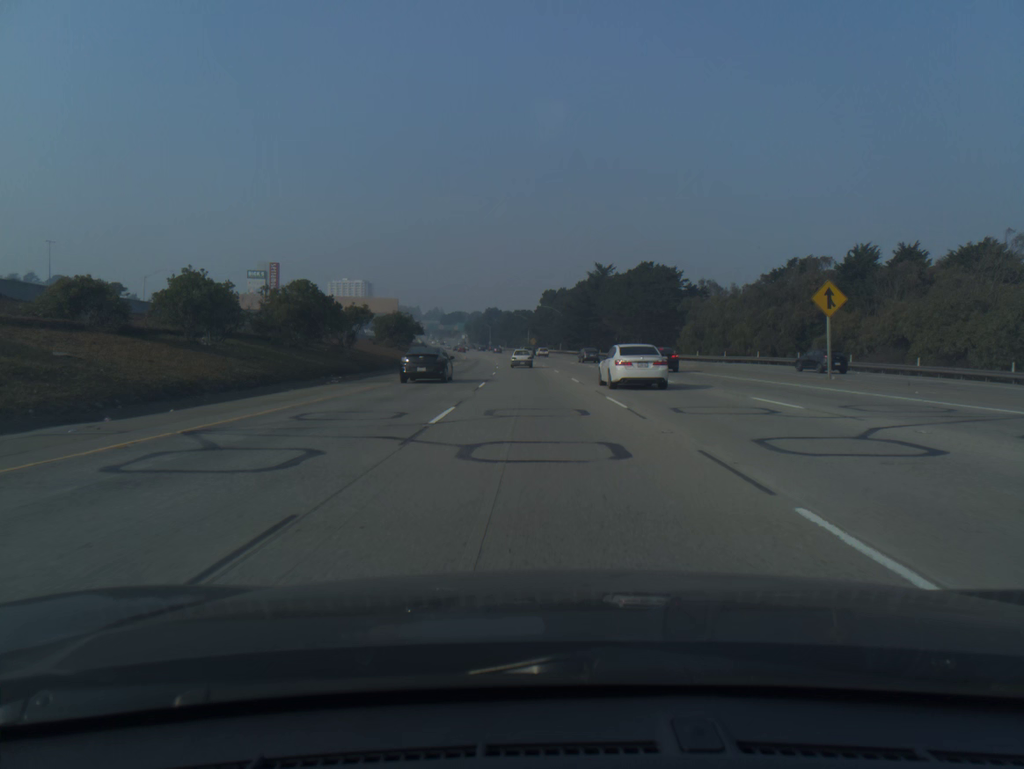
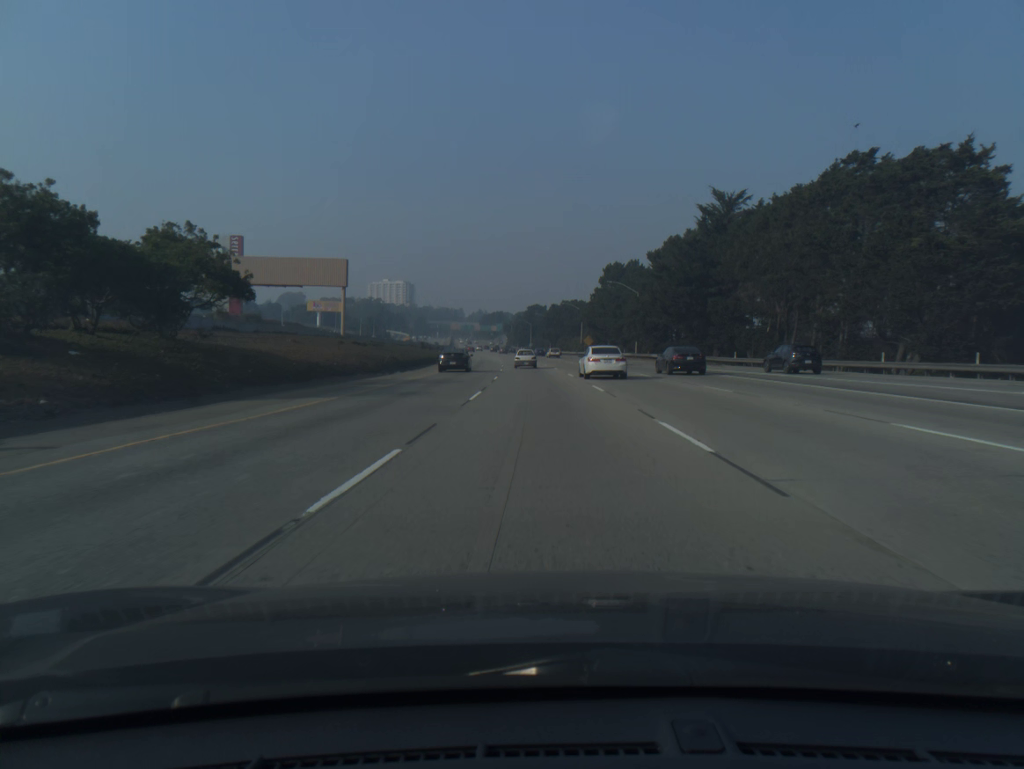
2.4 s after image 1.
(-1.8, +65.9) m; -3°
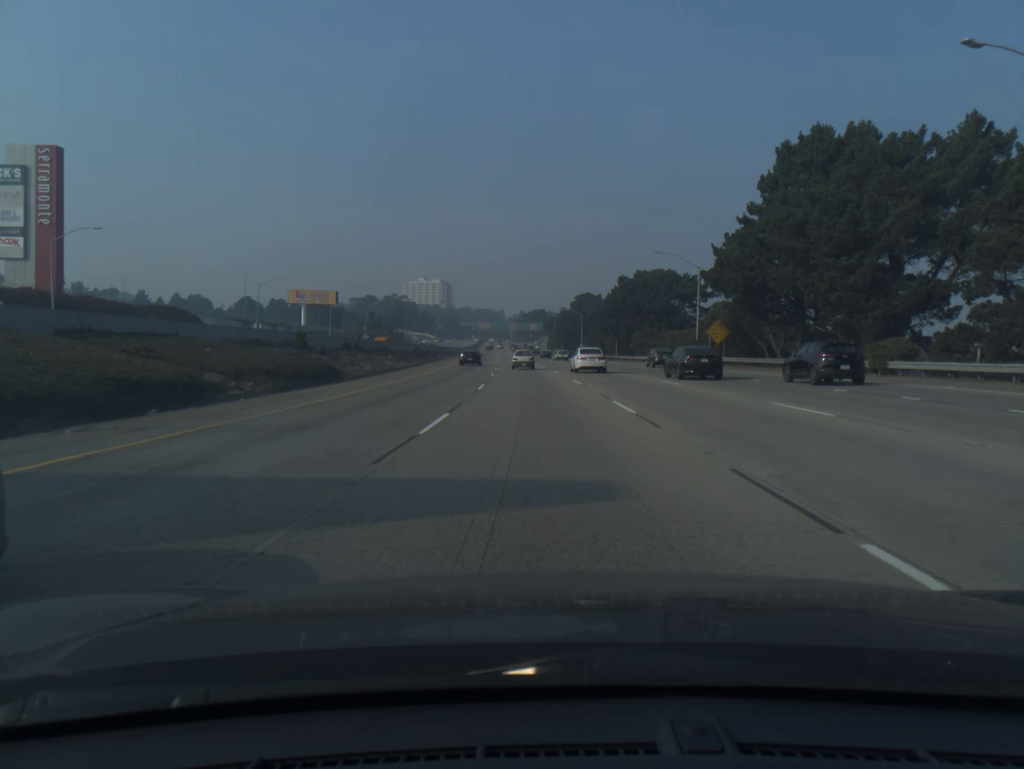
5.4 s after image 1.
(-2.4, +81.0) m; -3°
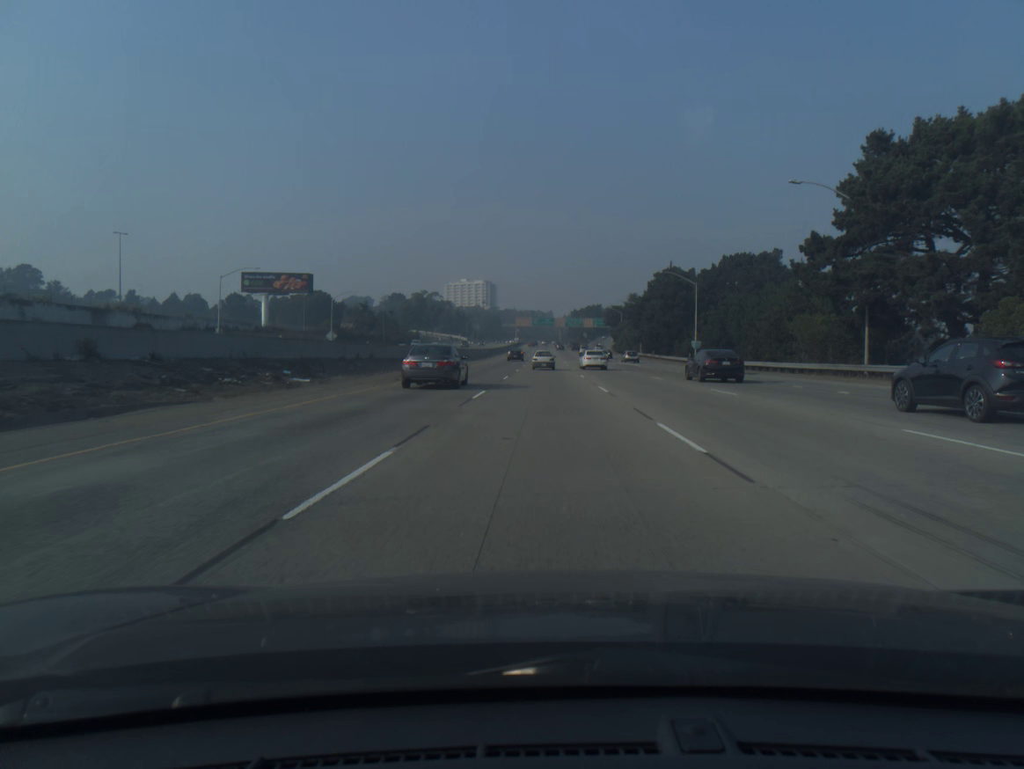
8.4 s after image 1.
(-2.8, +79.3) m; -4°
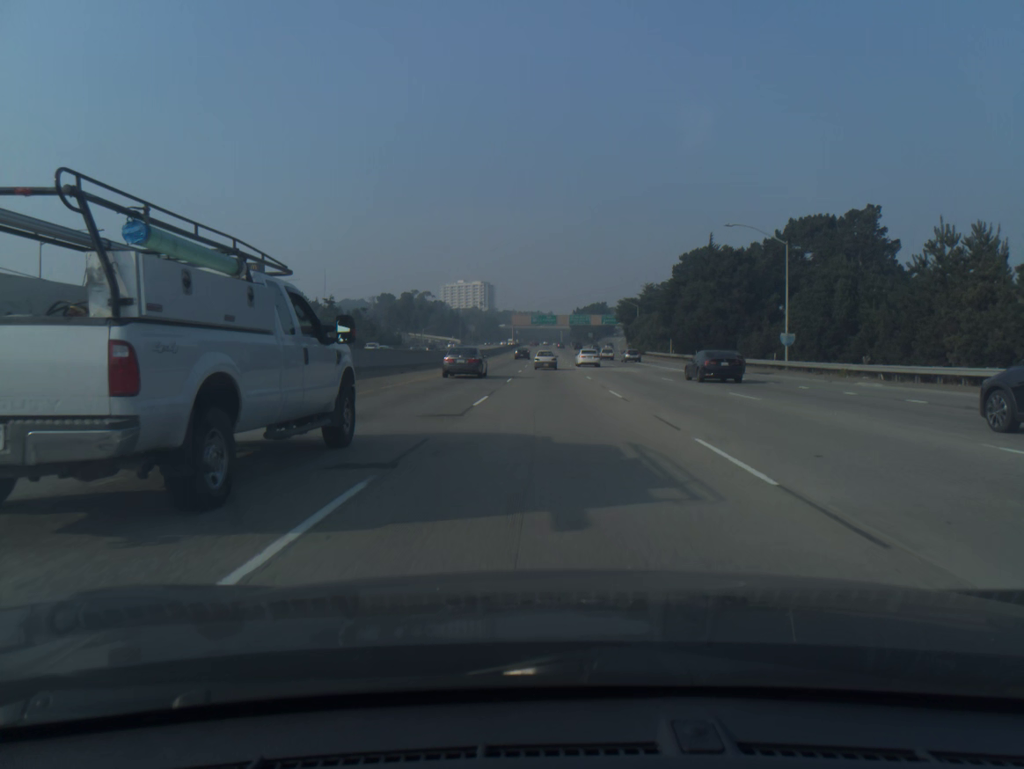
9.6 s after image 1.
(-0.1, +31.4) m; 0°
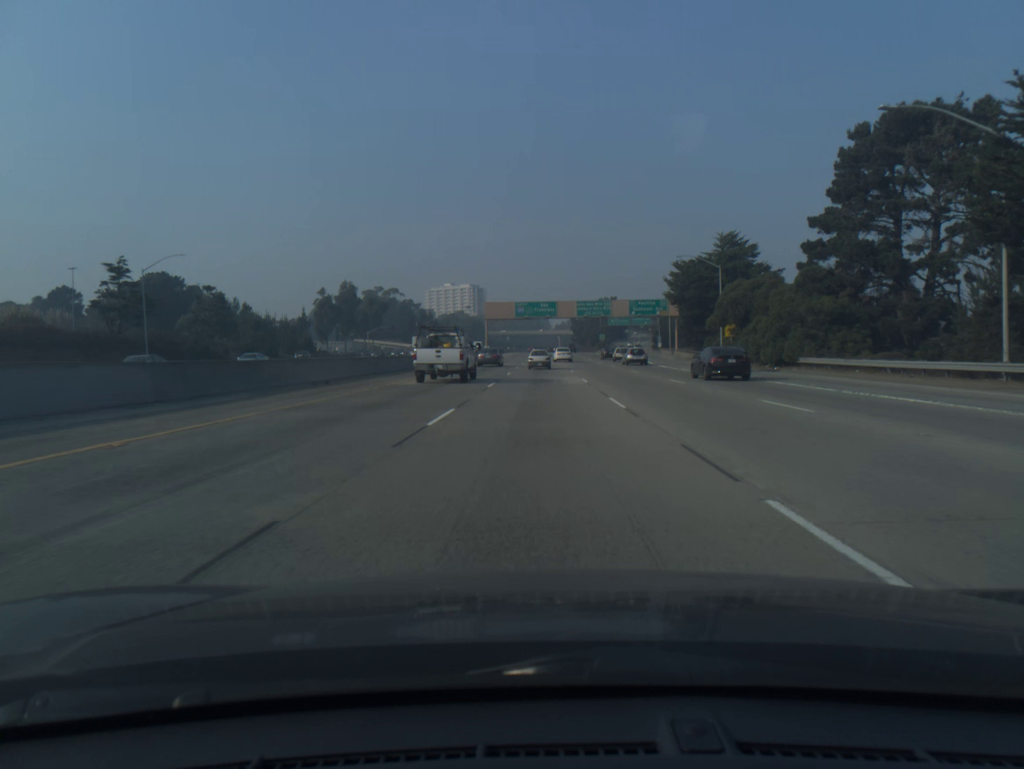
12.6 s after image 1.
(+0.6, +78.0) m; 0°
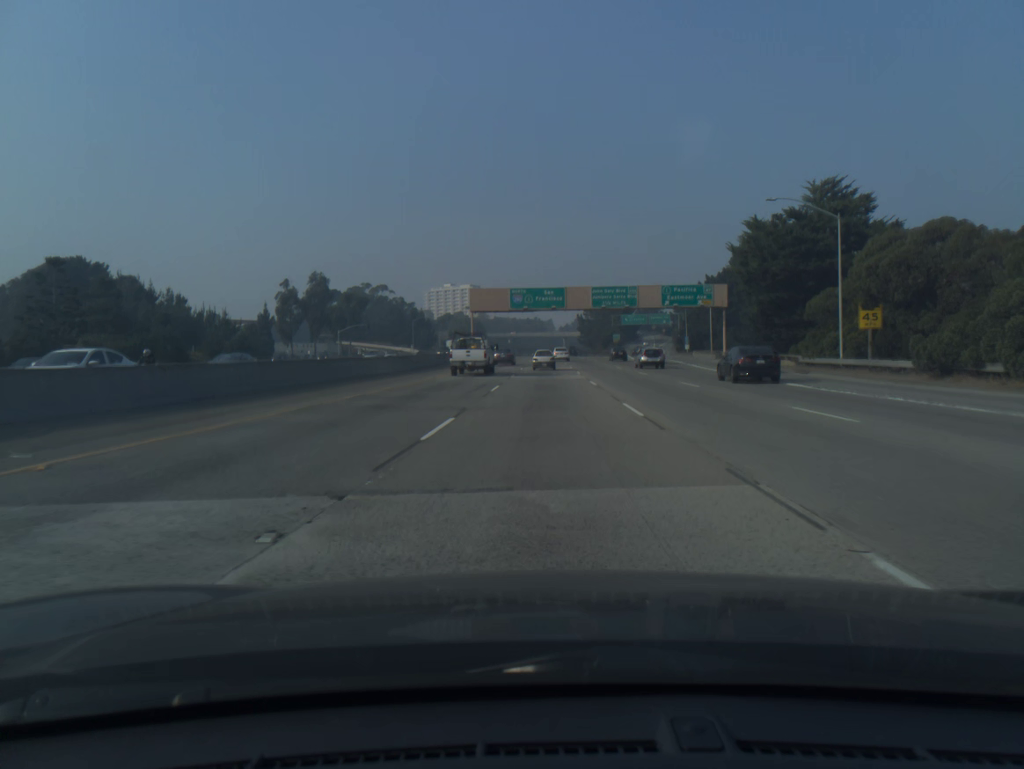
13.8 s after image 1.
(-0.1, +30.8) m; 0°
